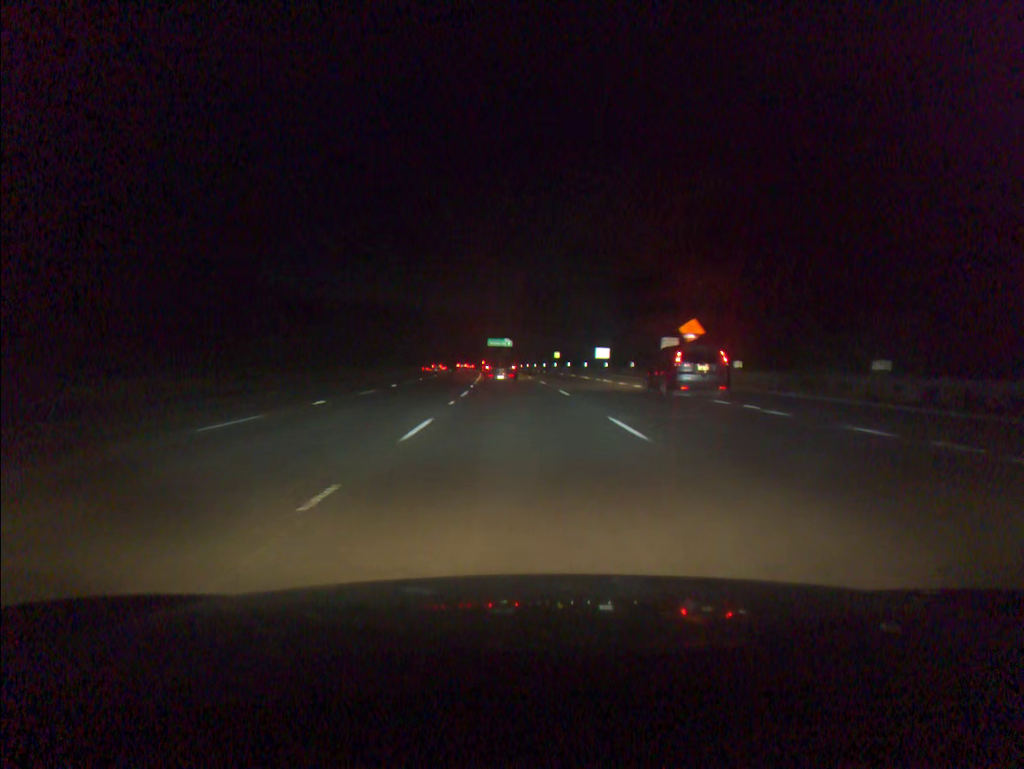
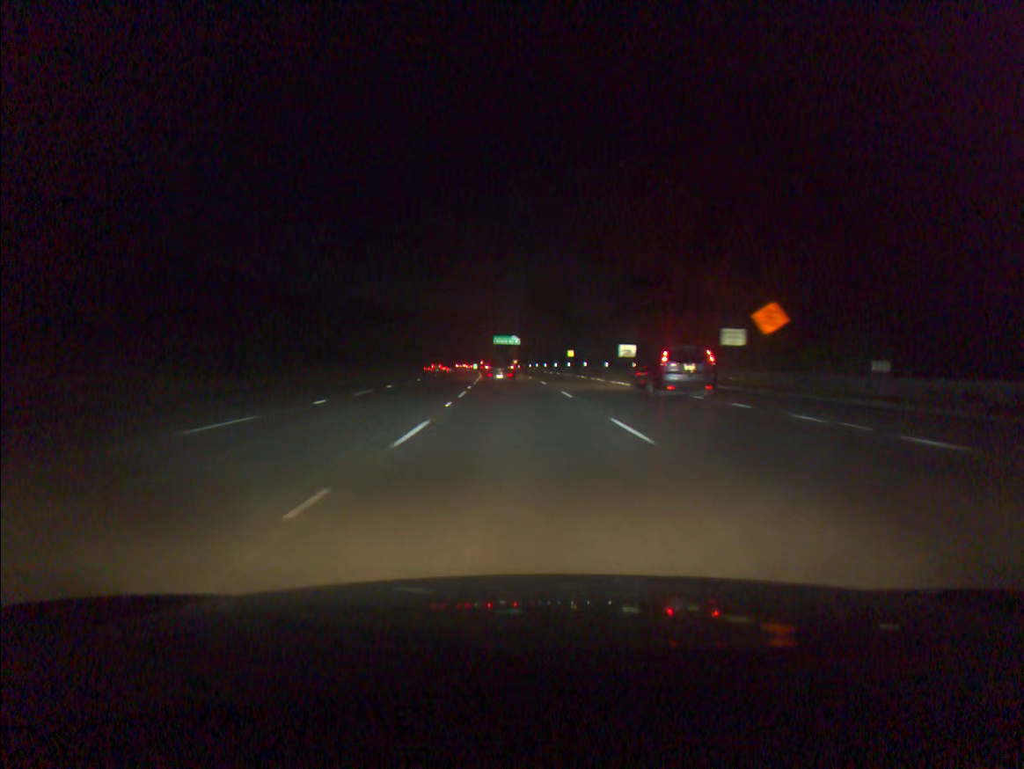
(-0.1, +15.4) m; -1°
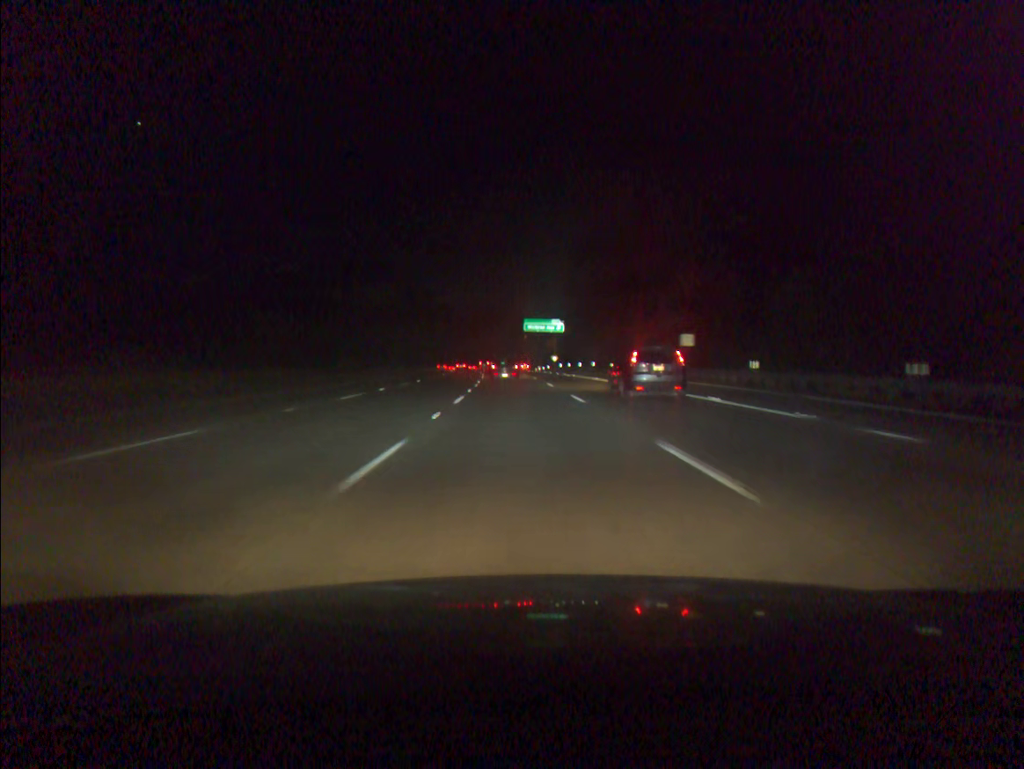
(-1.4, +62.1) m; -2°
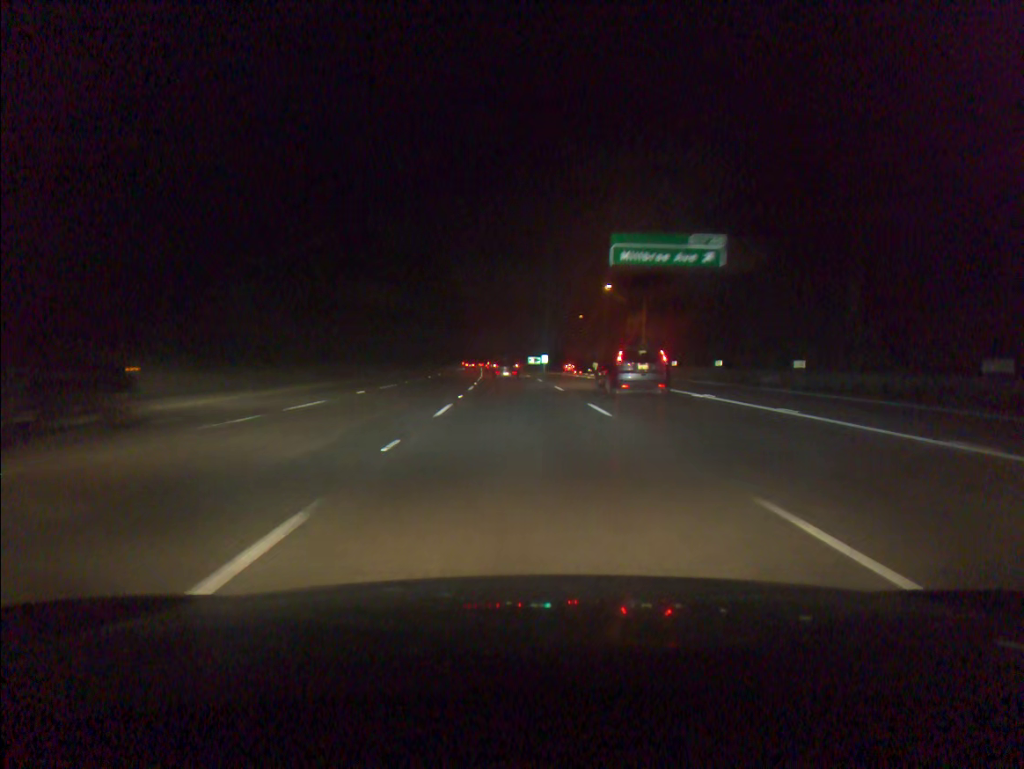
(-2.0, +78.6) m; -3°
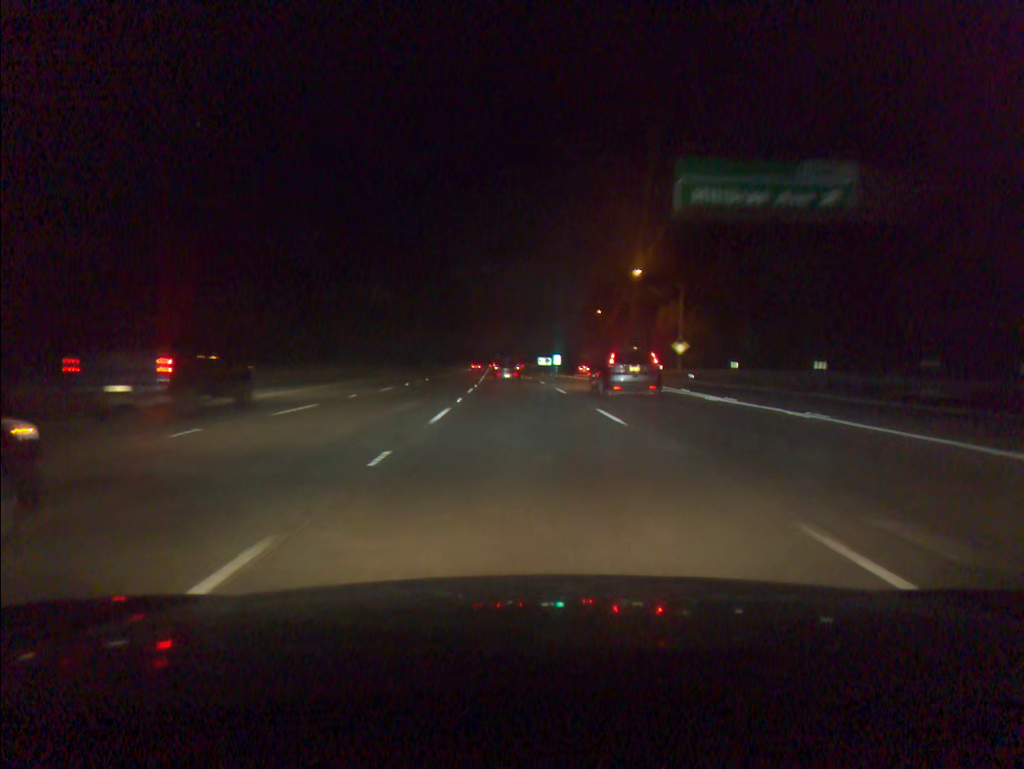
(-0.1, +15.8) m; -1°
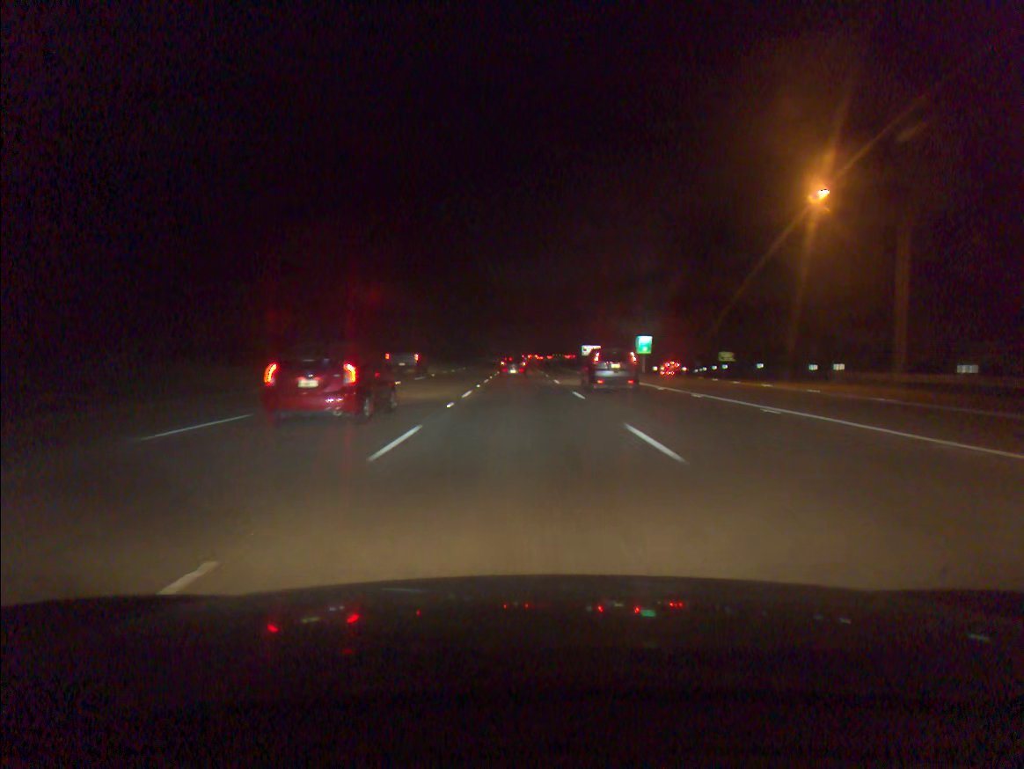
(-1.7, +78.8) m; -2°
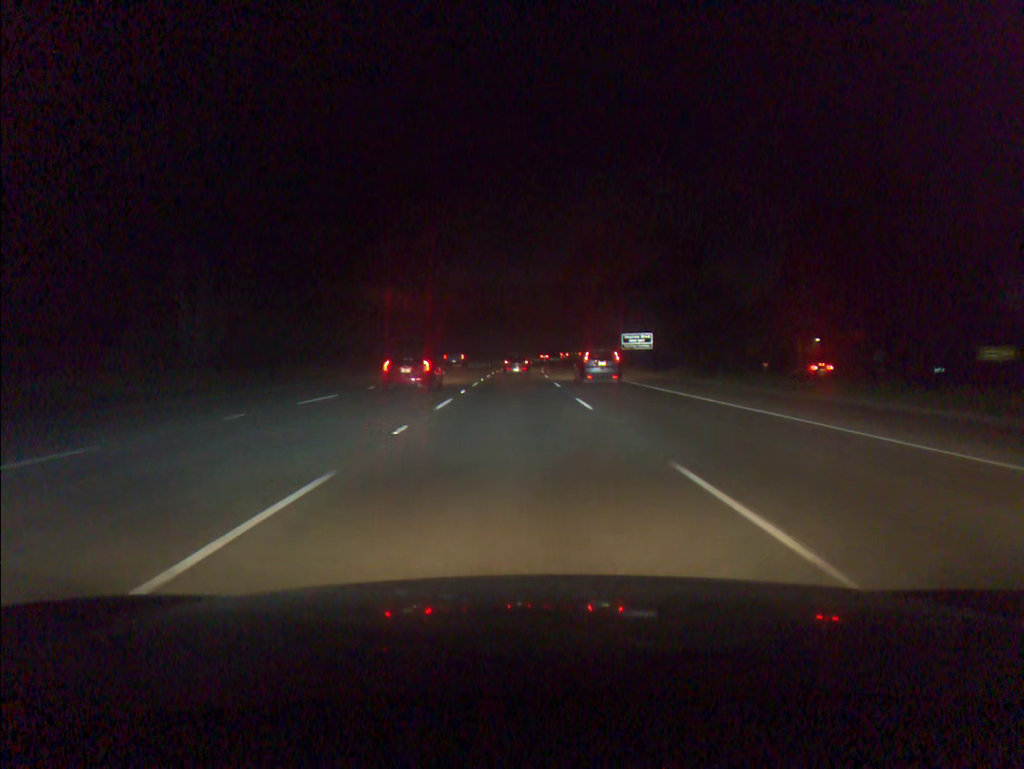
(+0.3, +78.6) m; 0°
